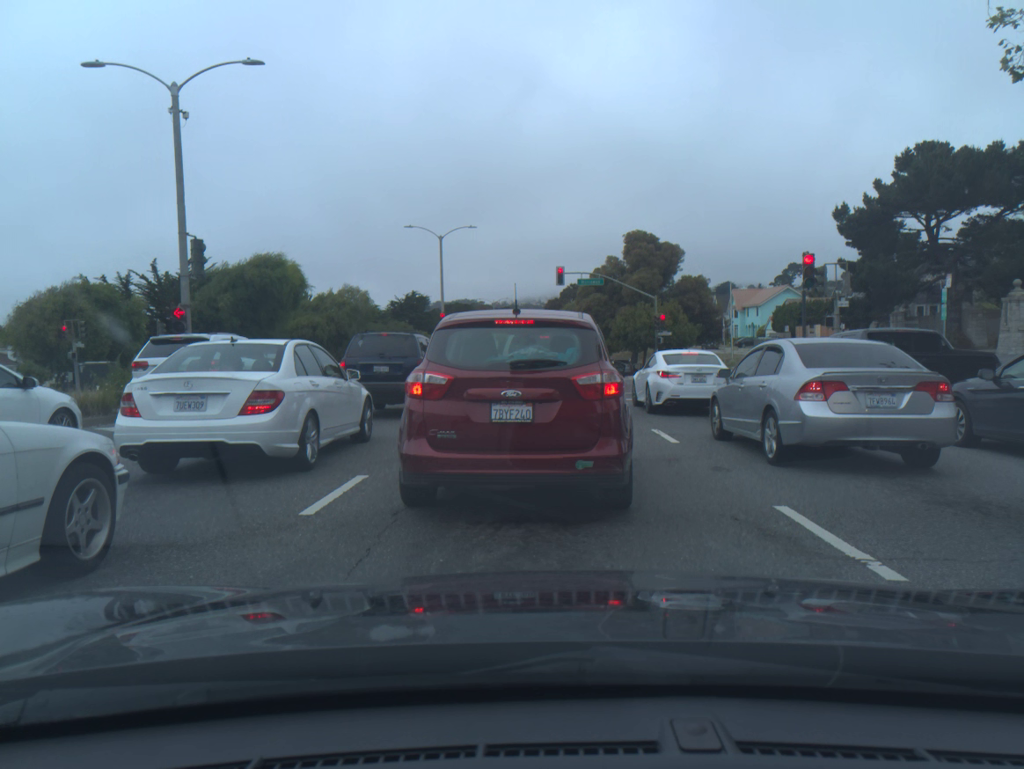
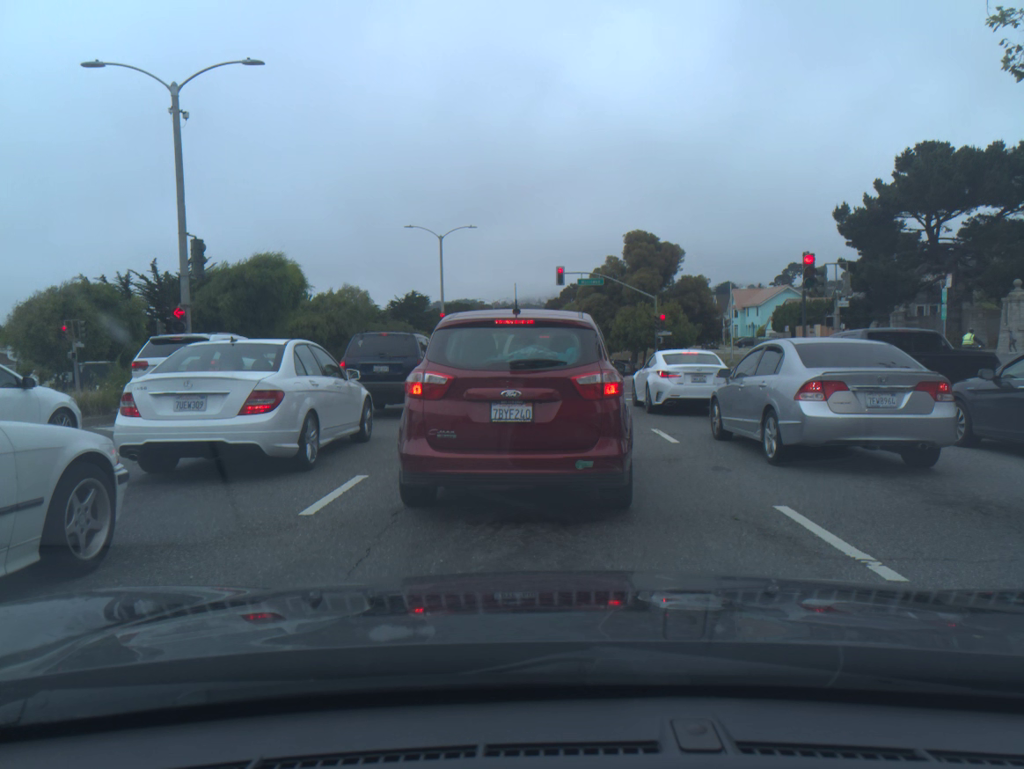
(0.0, 0.0) m; 0°
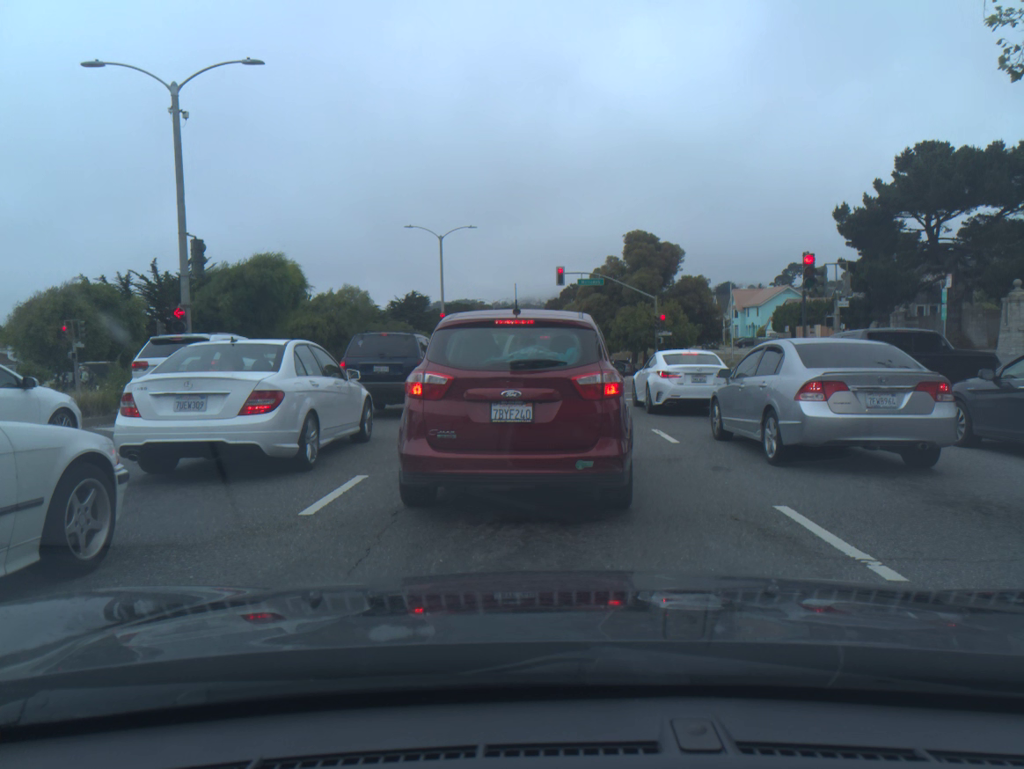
(0.0, 0.0) m; 0°
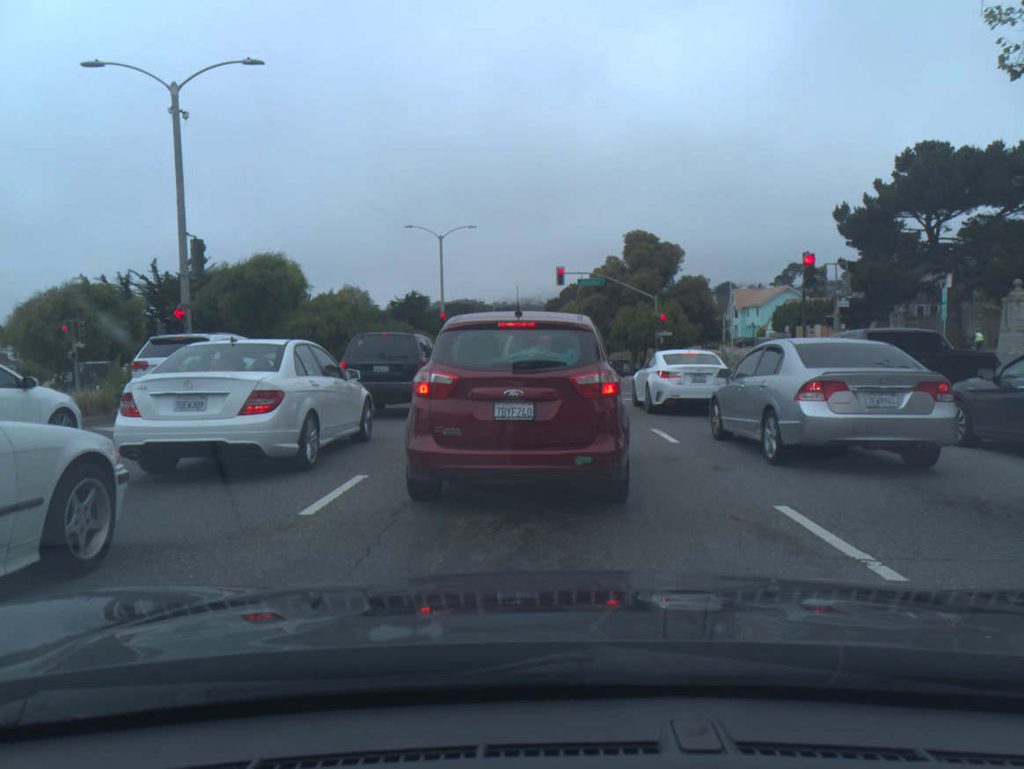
(0.0, 0.0) m; 0°
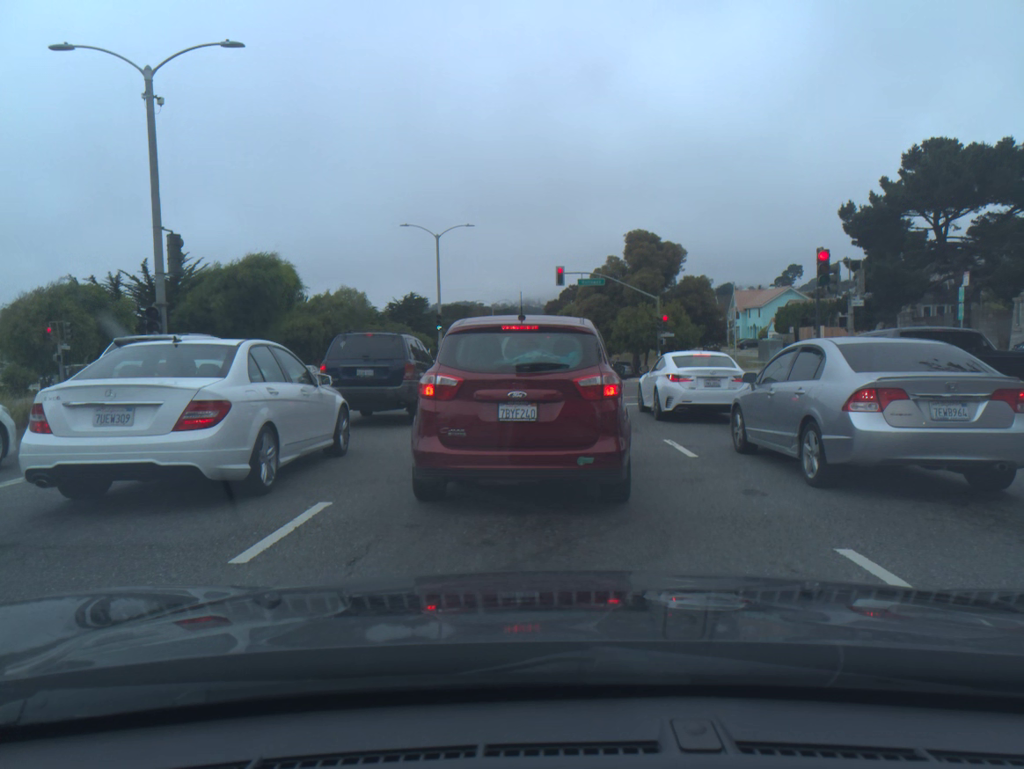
(0.0, +1.2) m; 0°
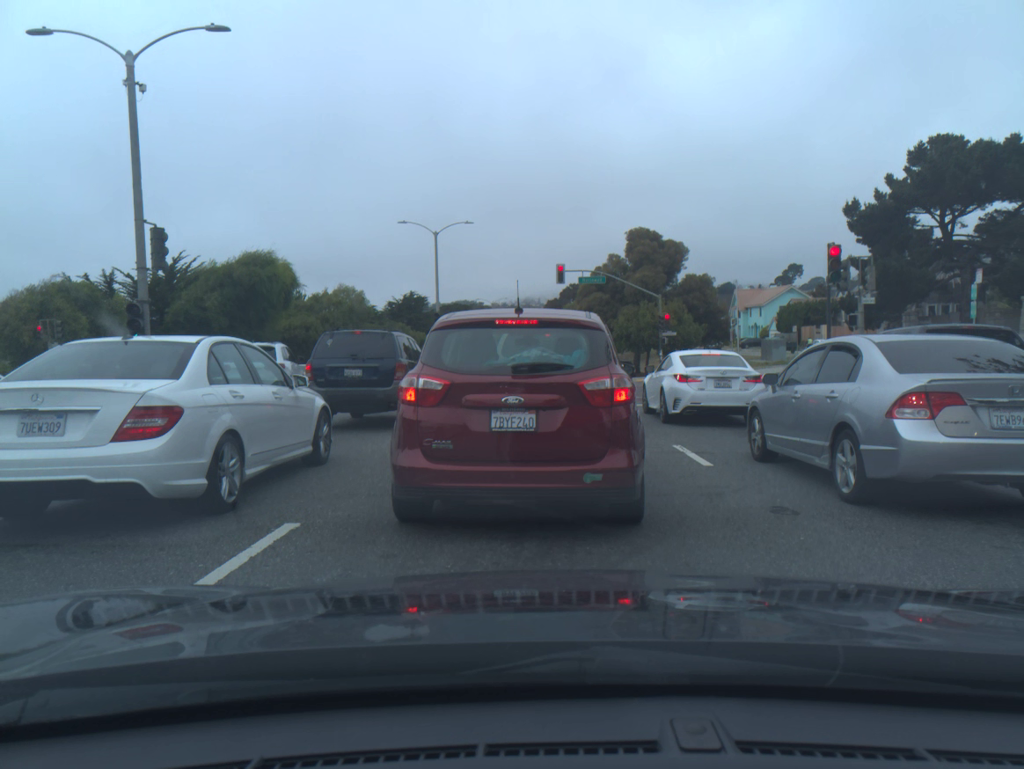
(0.0, +0.9) m; 0°
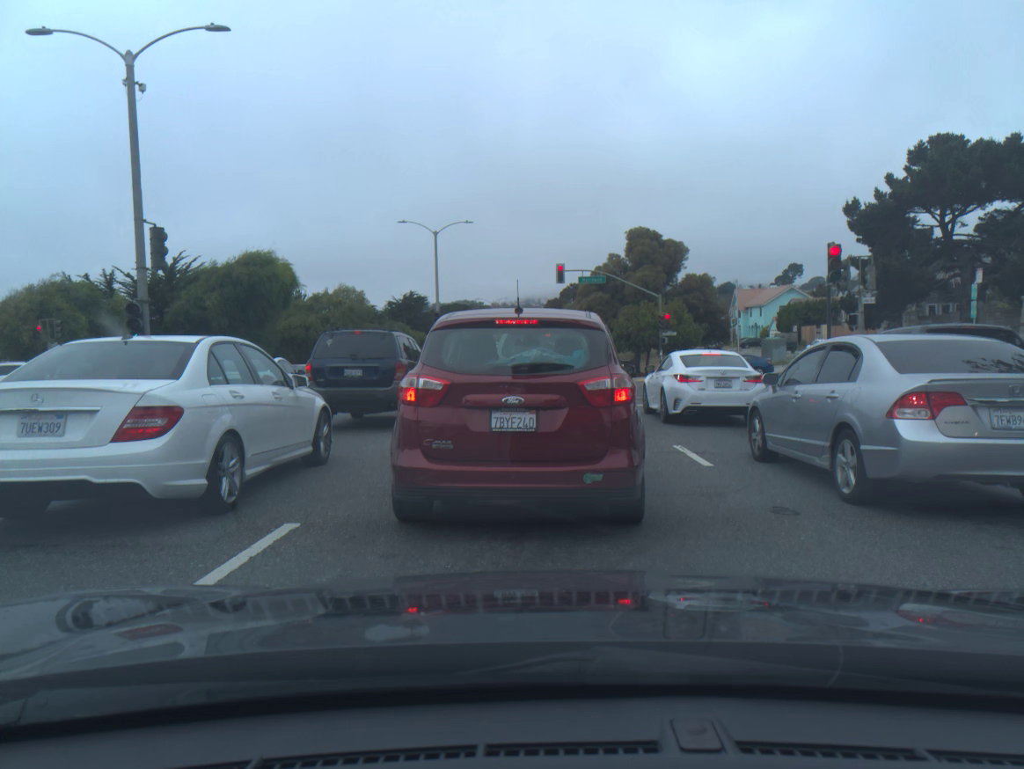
(0.0, 0.0) m; 0°
